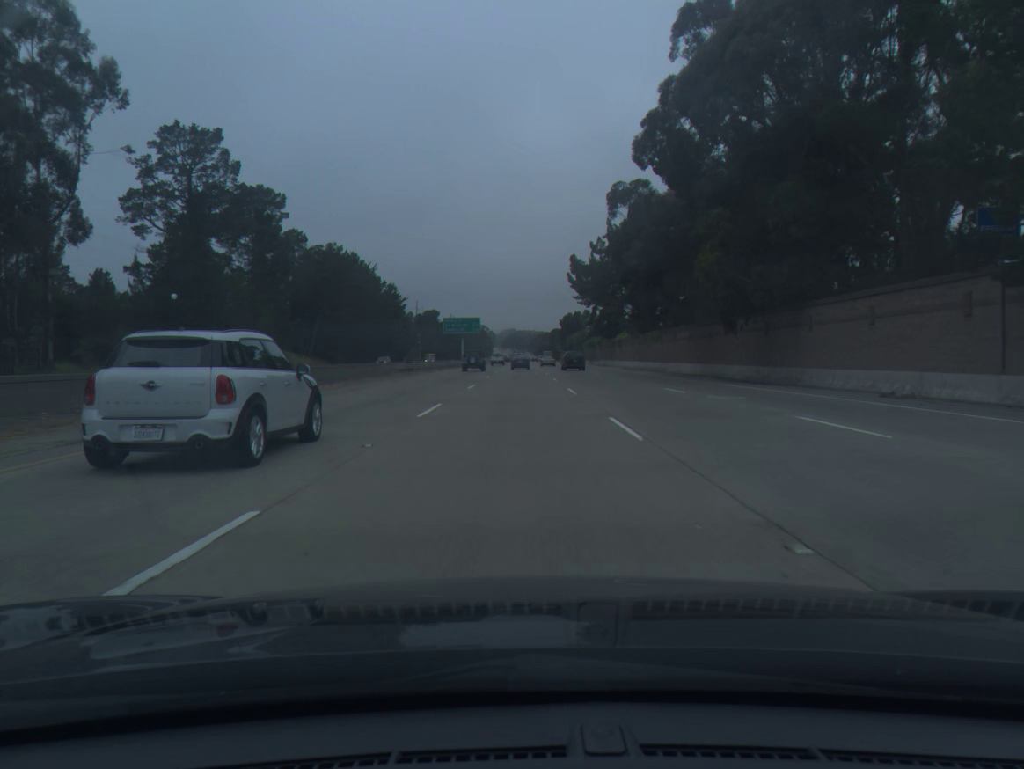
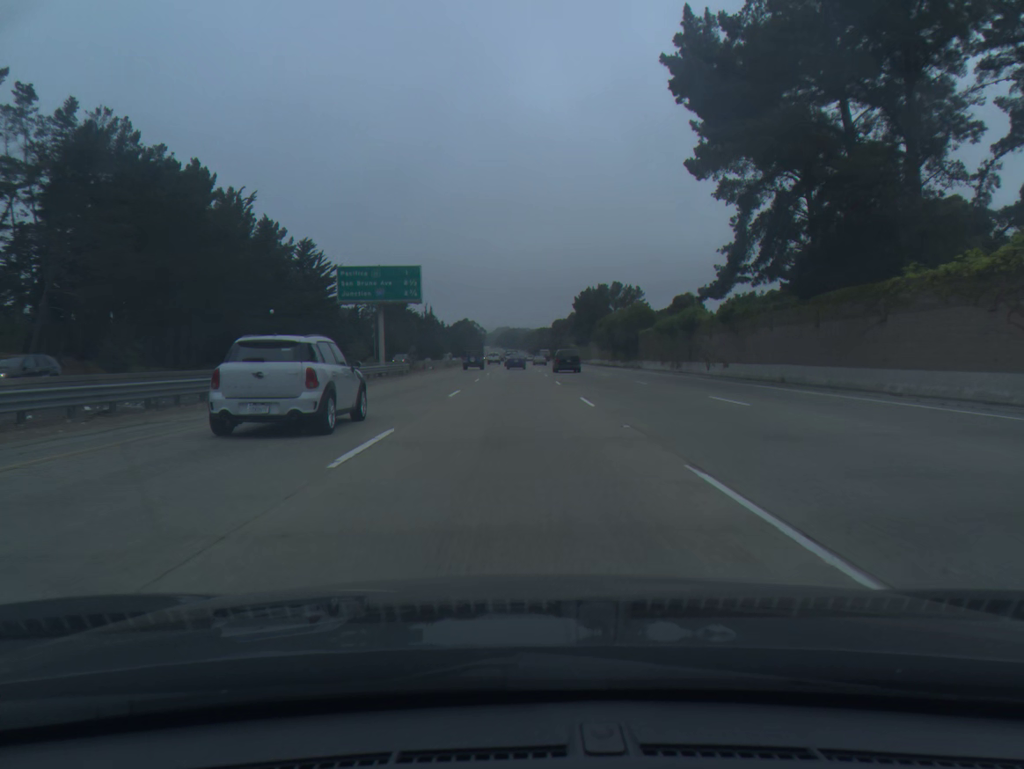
(+0.2, +80.6) m; 0°
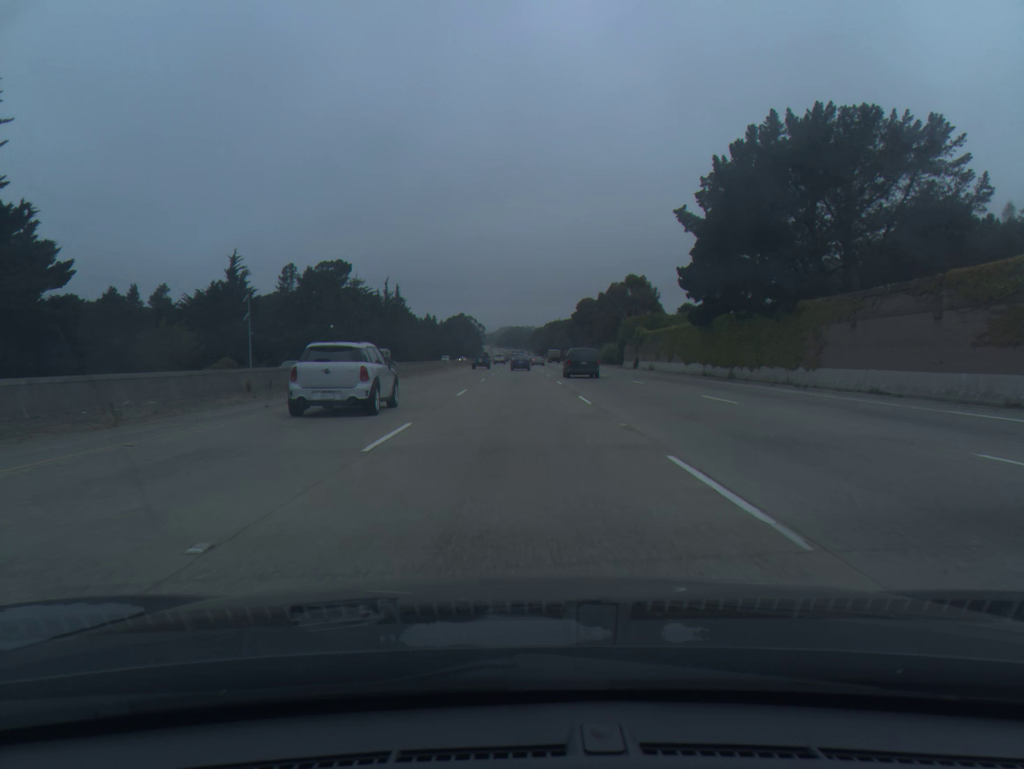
(-0.4, +100.6) m; 0°
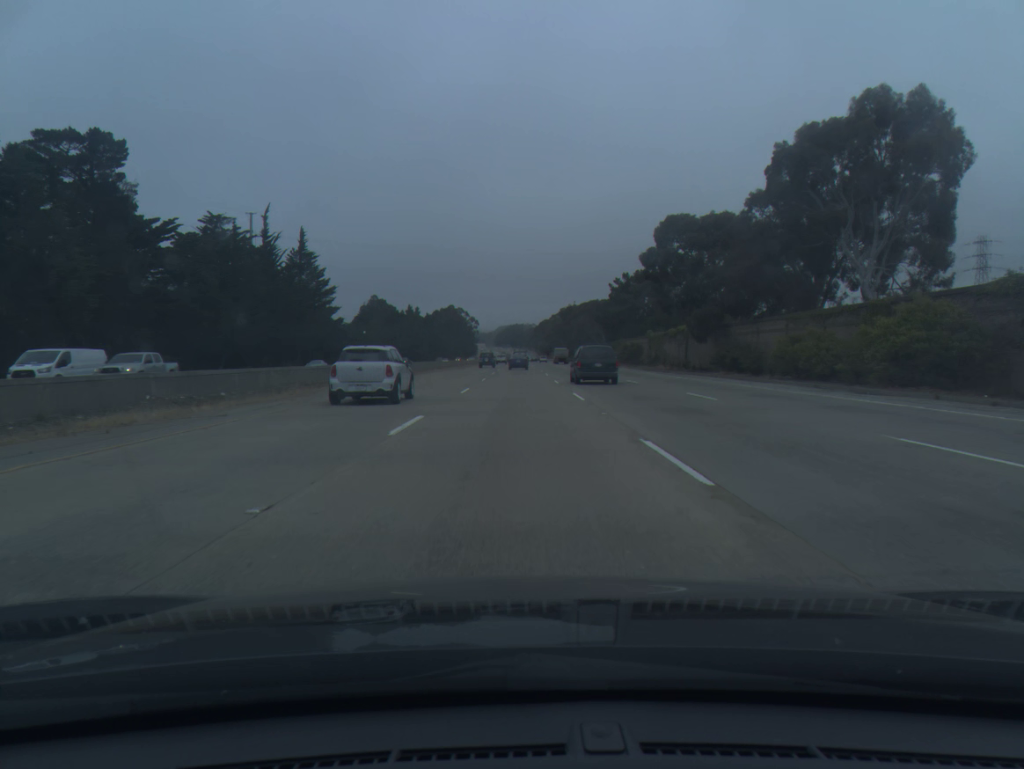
(+0.1, +100.5) m; 0°
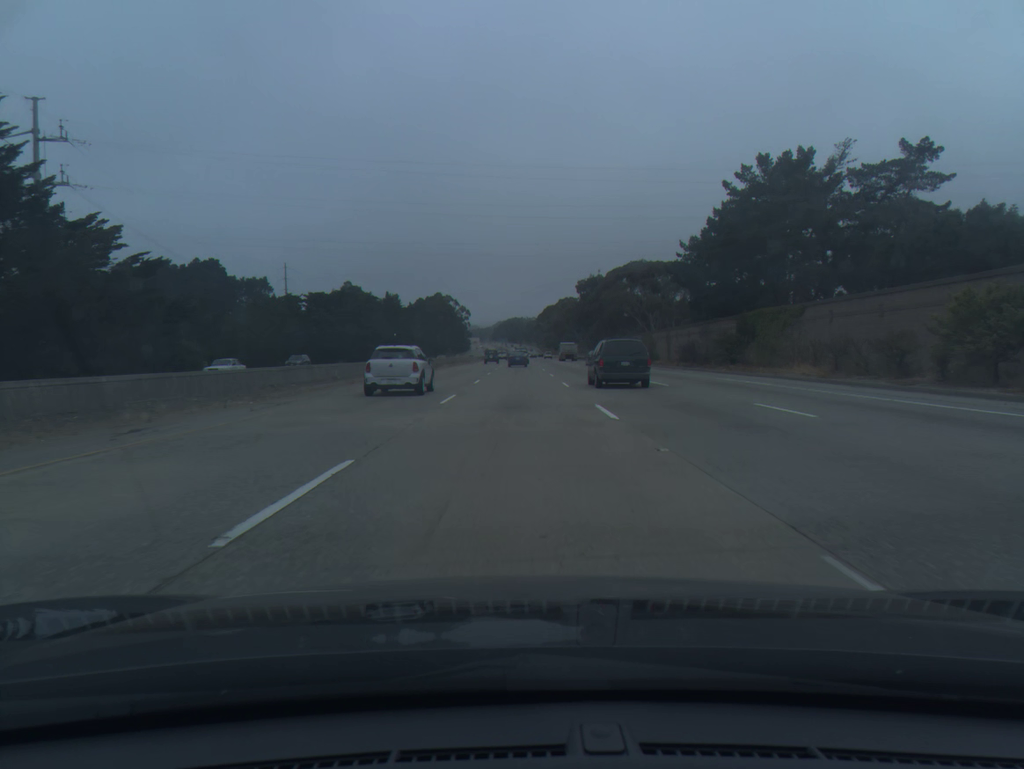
(0.0, +80.3) m; 0°
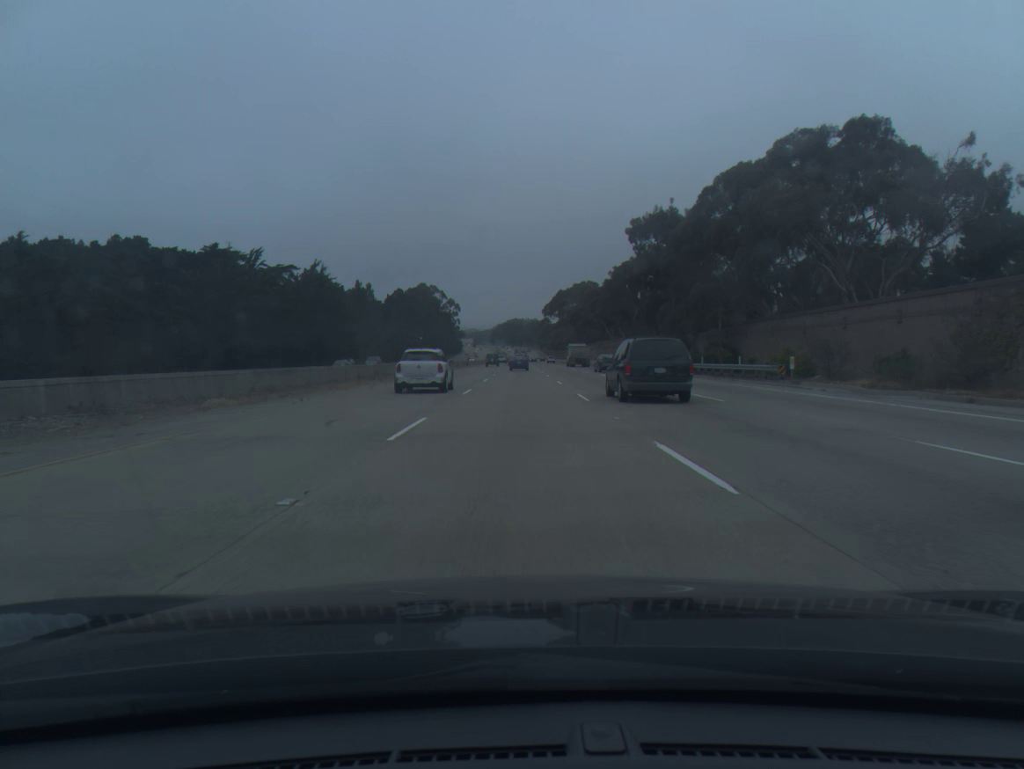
(-0.2, +80.8) m; 0°
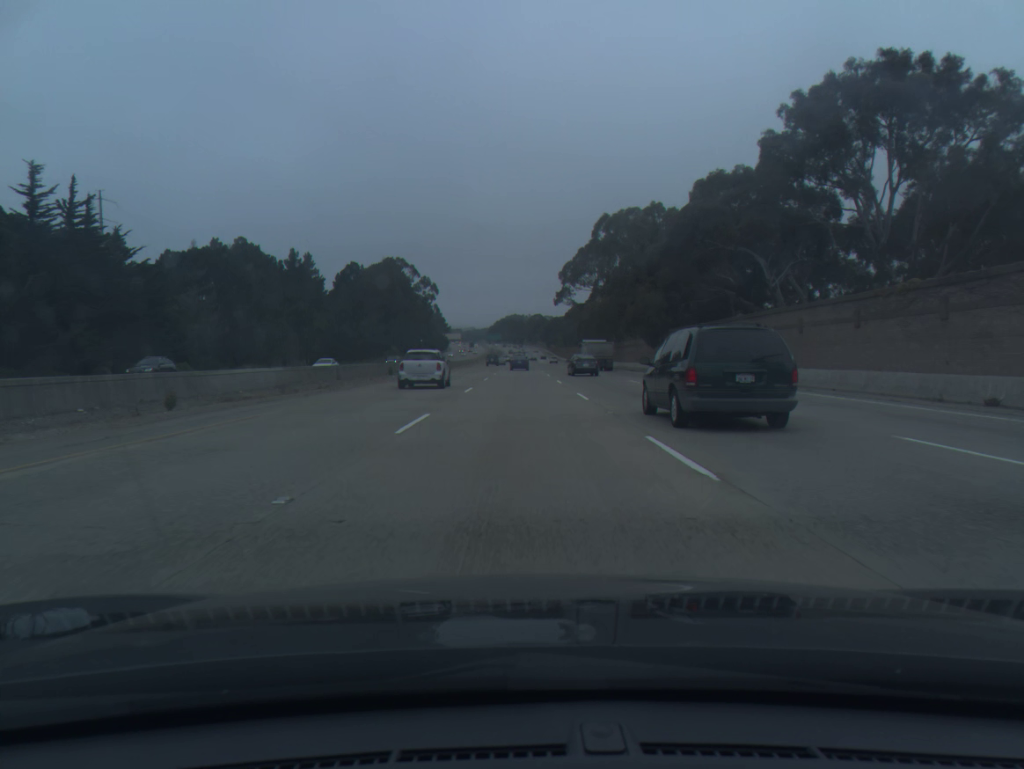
(+0.1, +101.5) m; 0°
